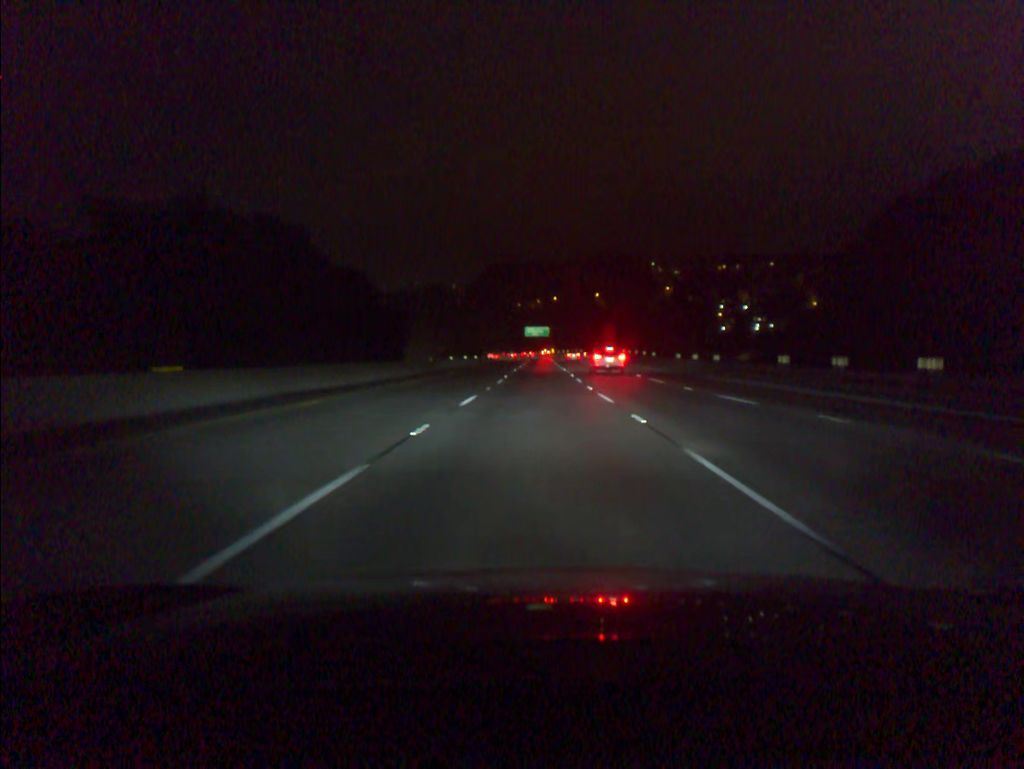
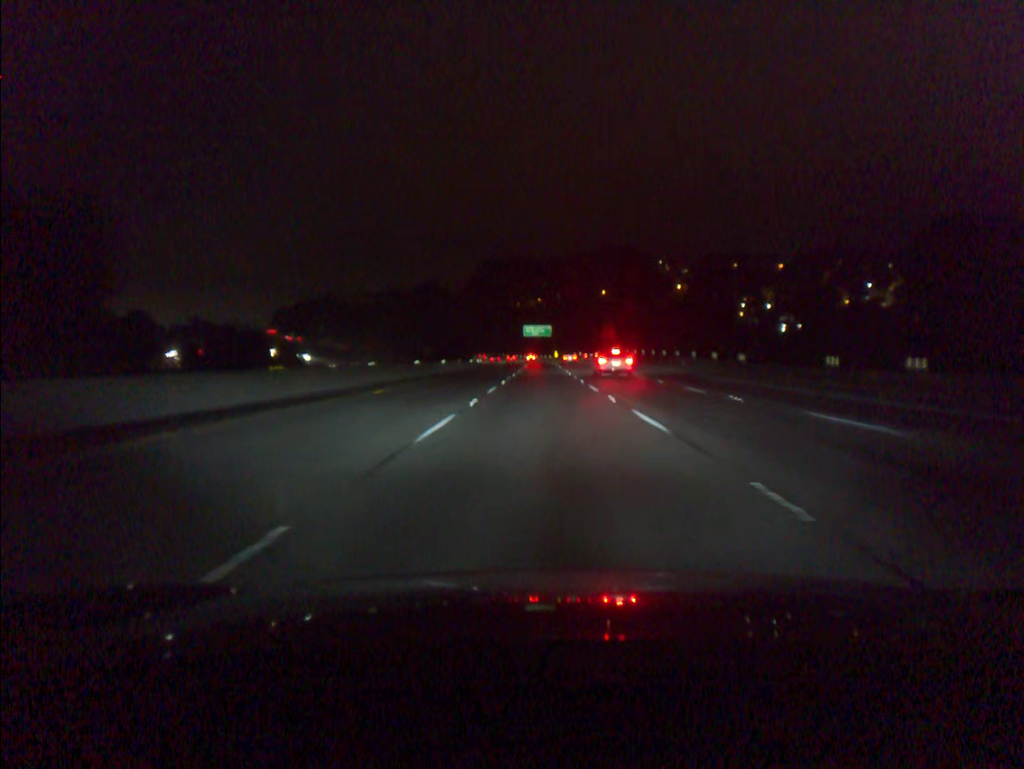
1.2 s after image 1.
(-0.1, +36.9) m; 0°
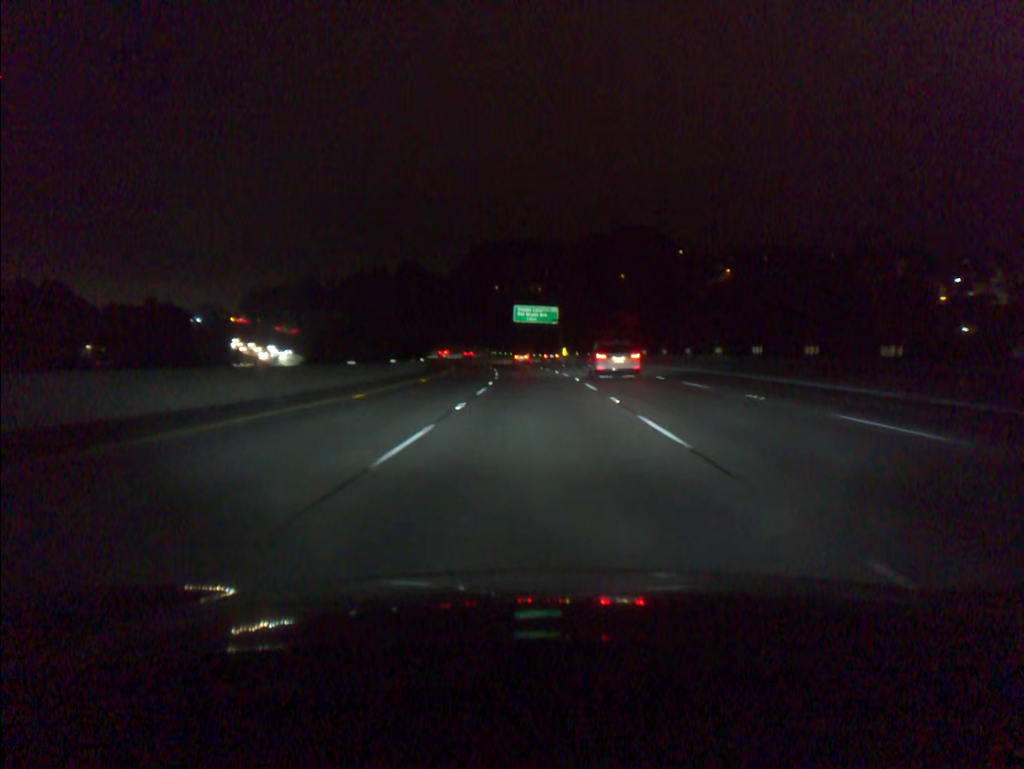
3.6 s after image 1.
(+0.3, +75.0) m; 0°
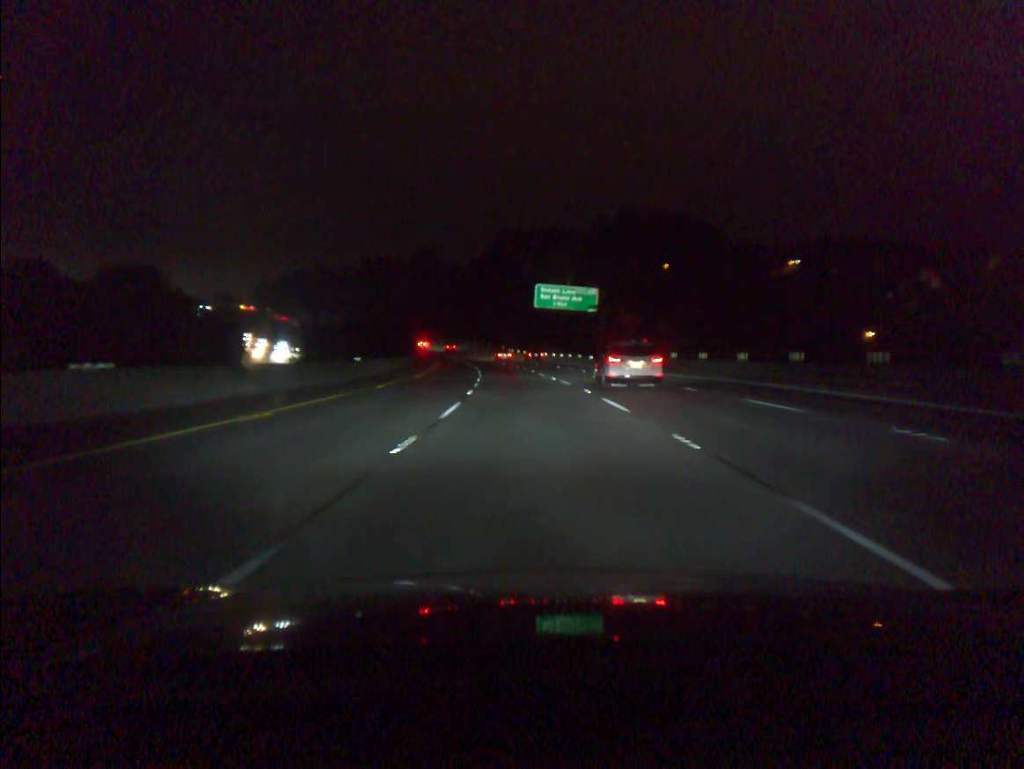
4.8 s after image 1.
(-0.5, +37.6) m; -2°
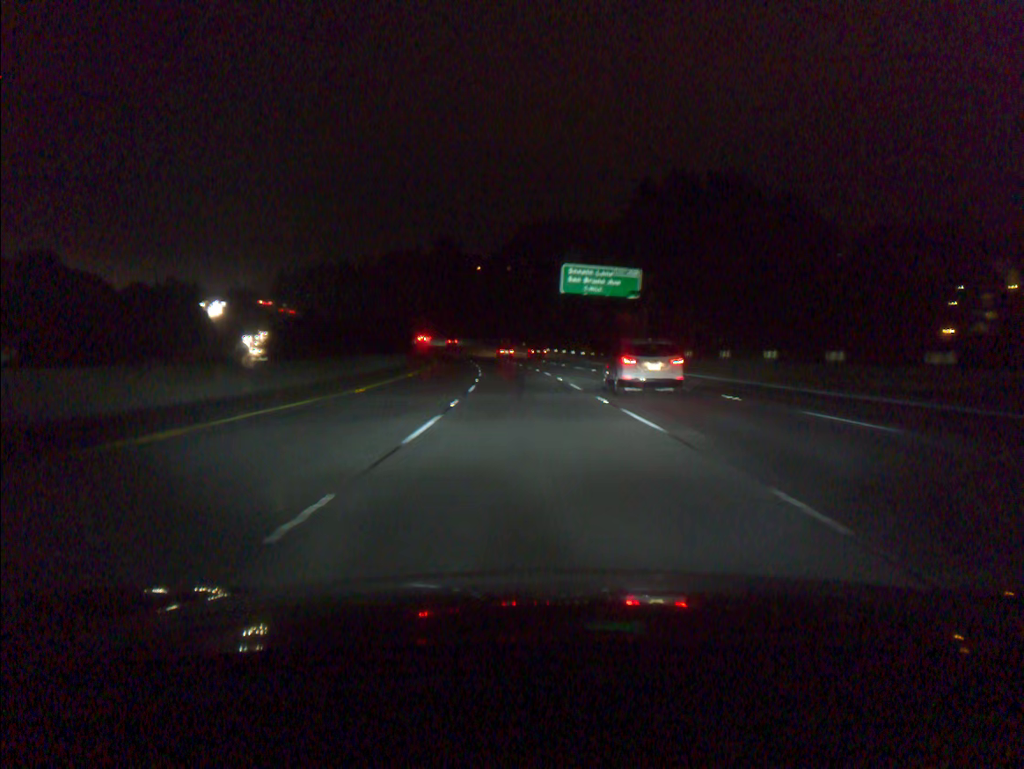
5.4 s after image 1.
(-0.3, +18.8) m; -2°
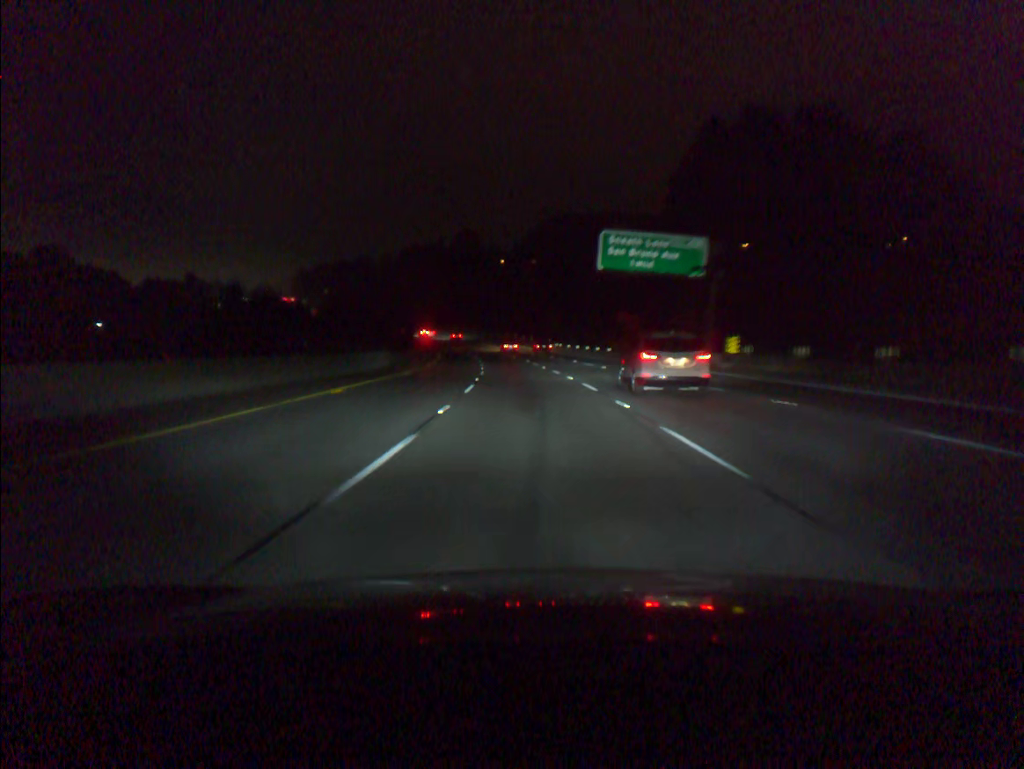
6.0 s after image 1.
(-0.3, +18.7) m; -2°
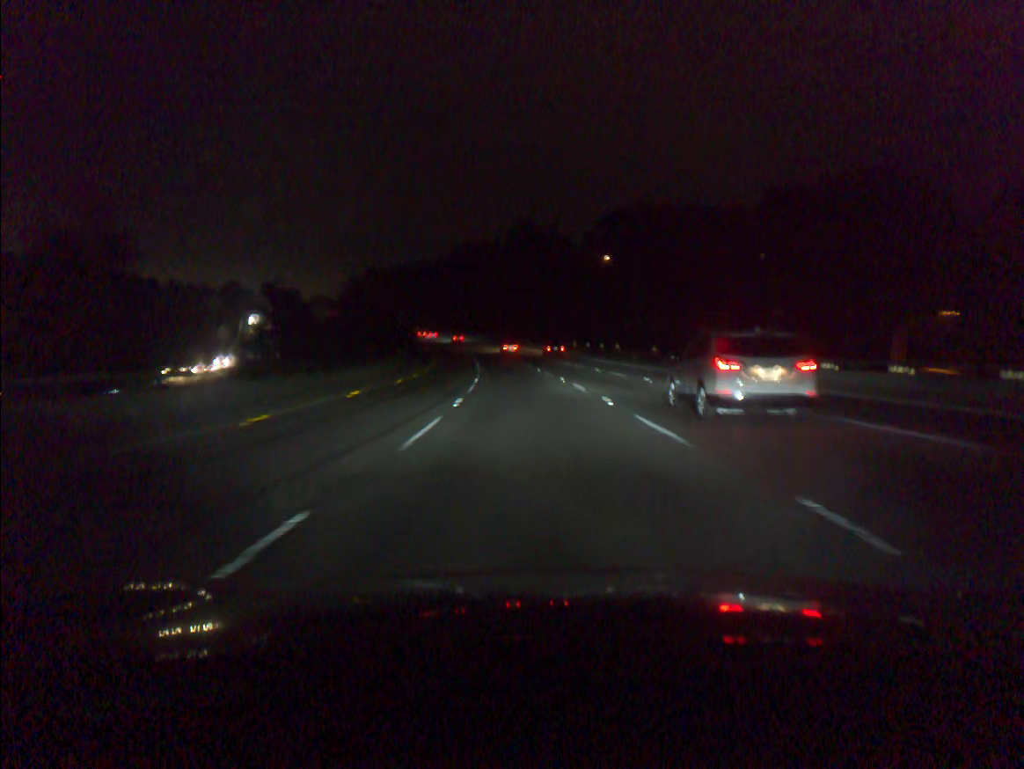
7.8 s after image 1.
(-2.5, +55.5) m; -5°
